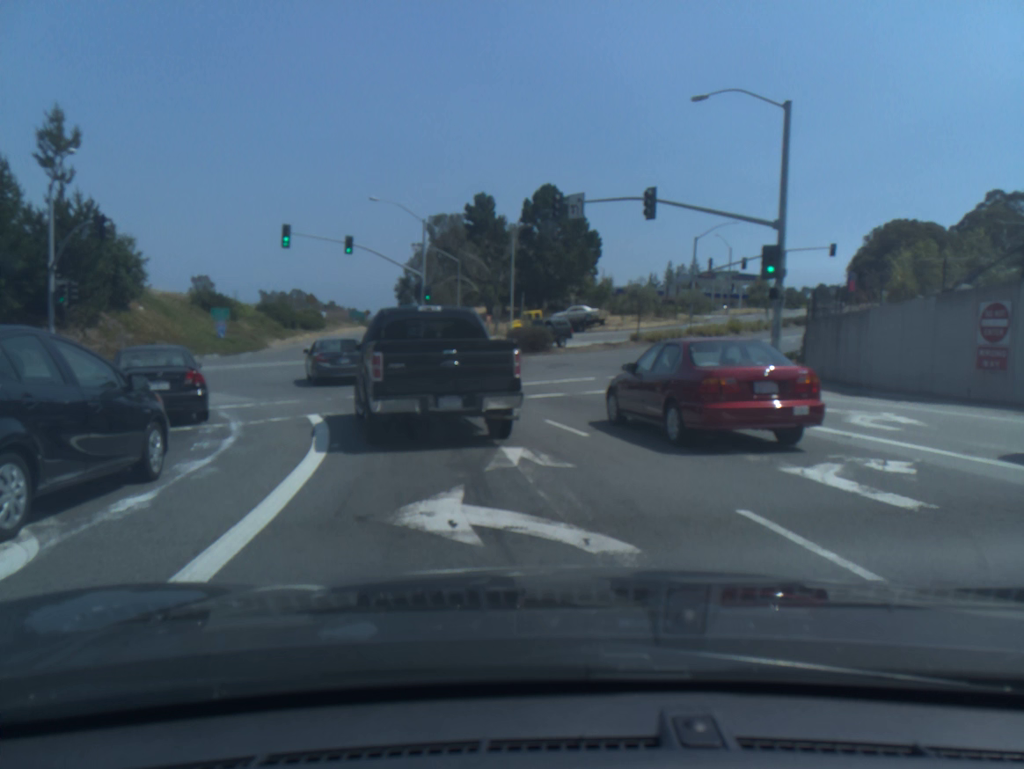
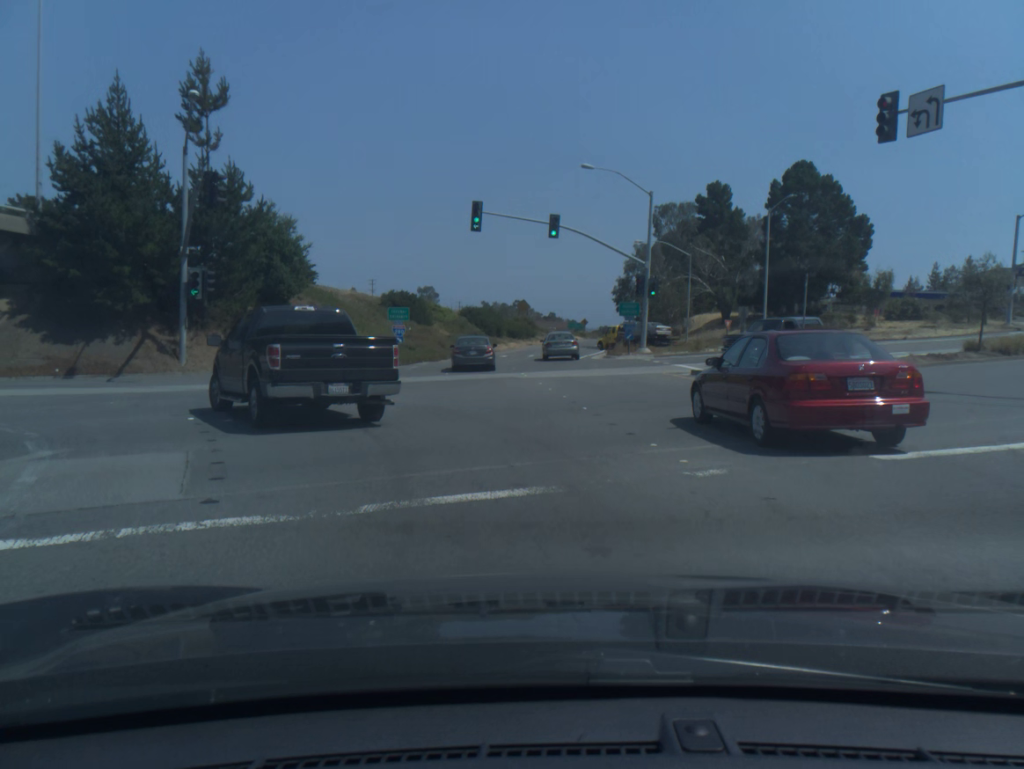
(-1.9, +13.6) m; -17°
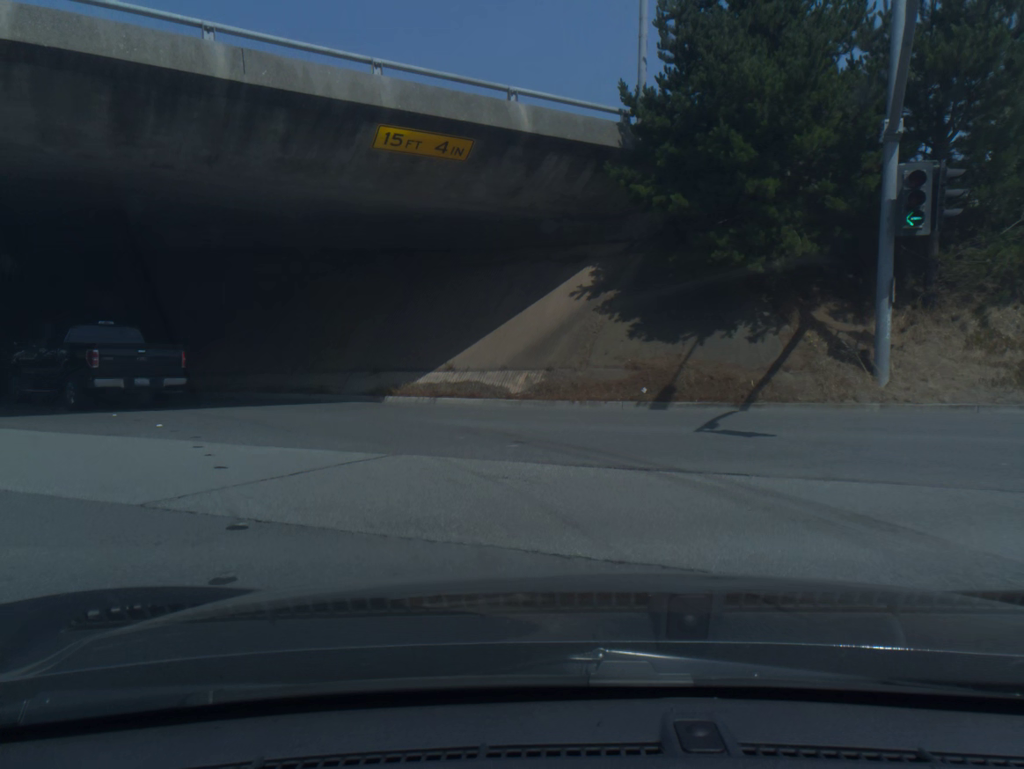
(-7.5, +18.6) m; -49°
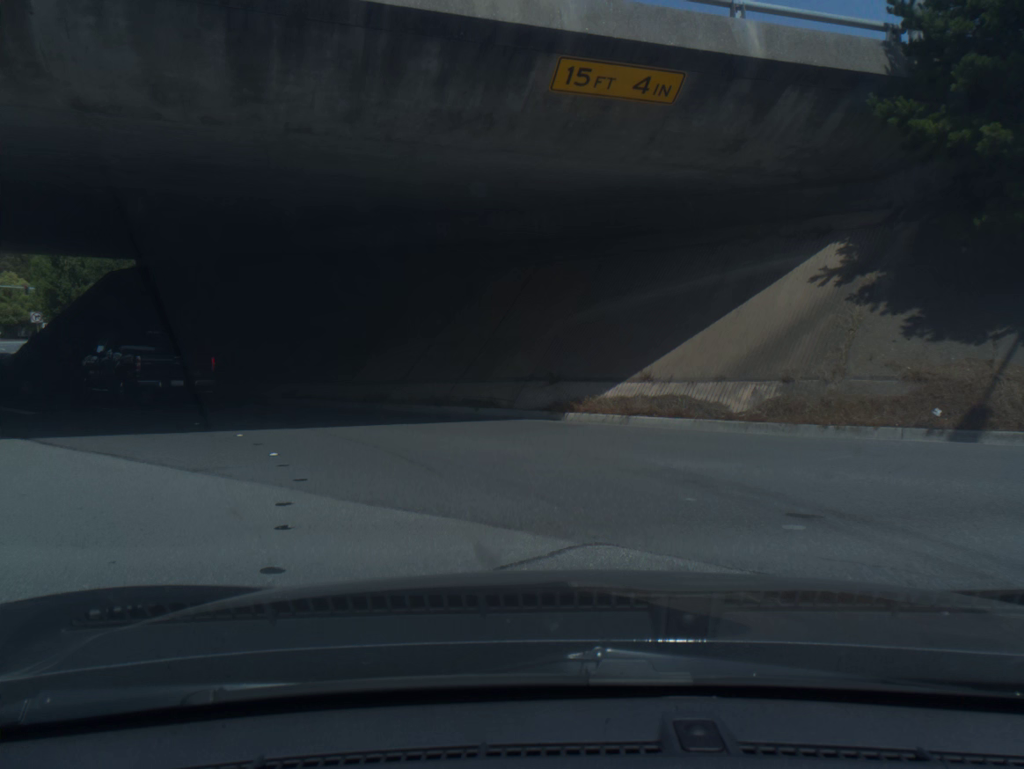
(-0.5, +4.1) m; -14°
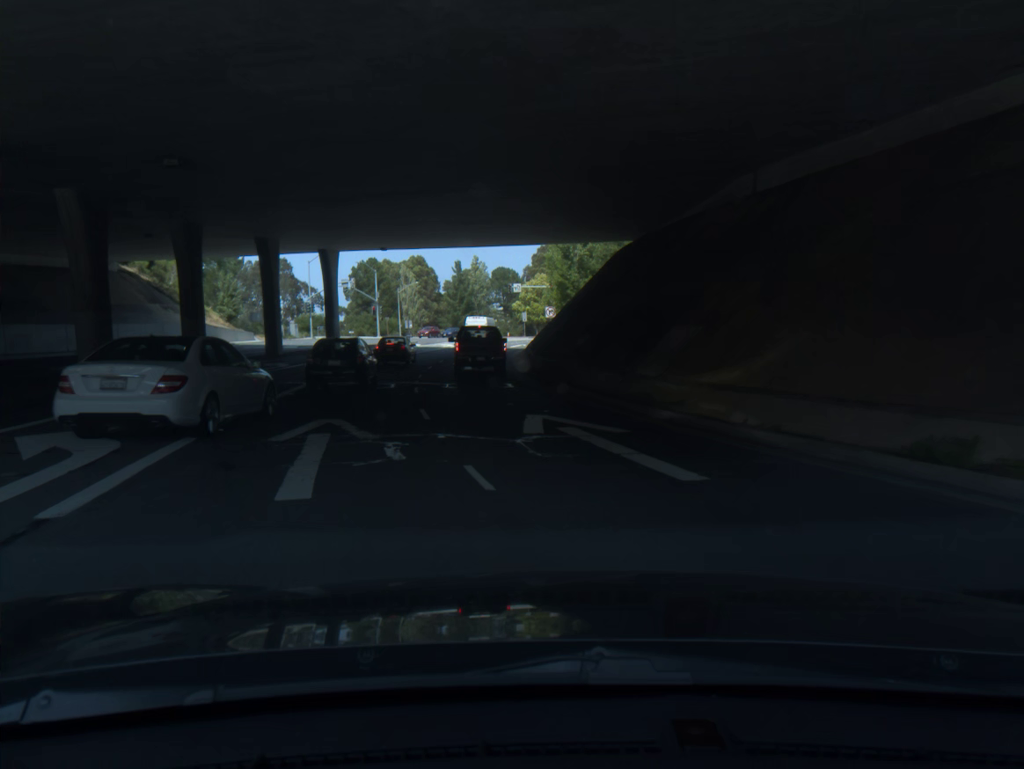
(-4.3, +13.3) m; -33°
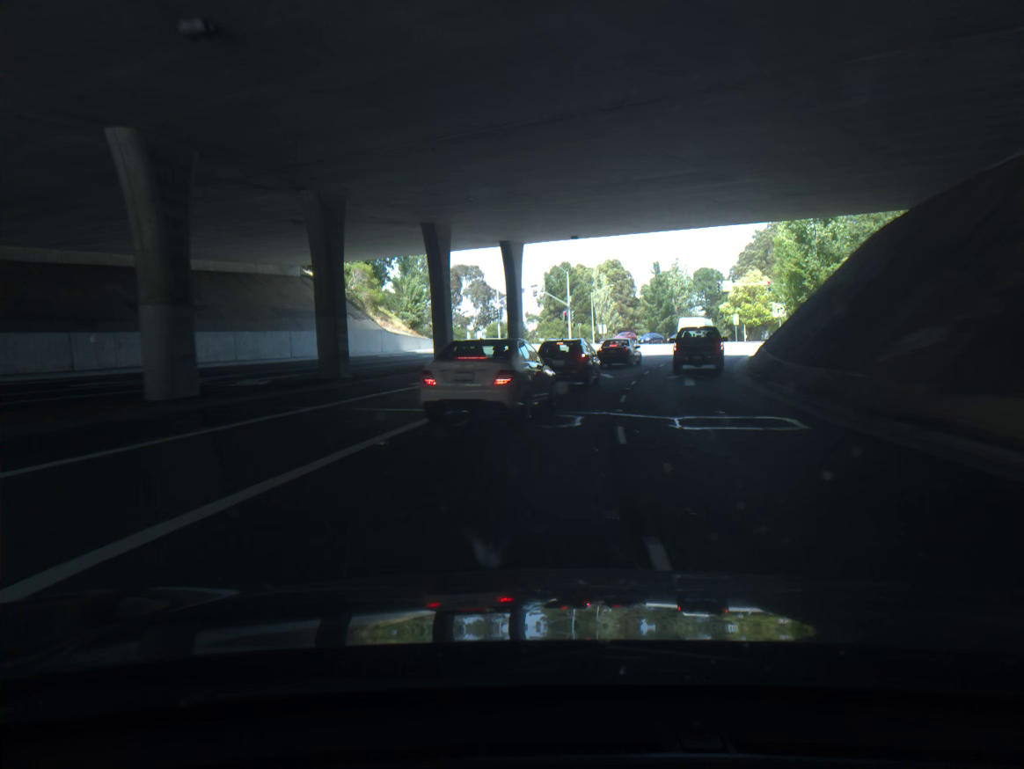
(-1.4, +10.5) m; -13°
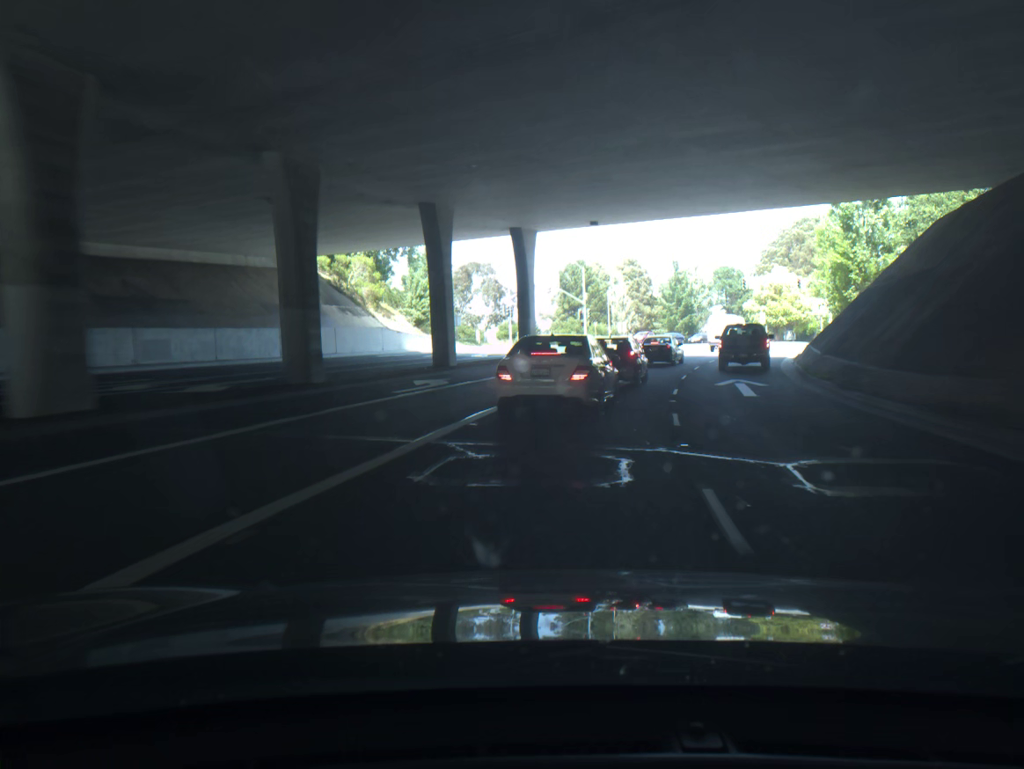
(0.0, +5.5) m; 0°
